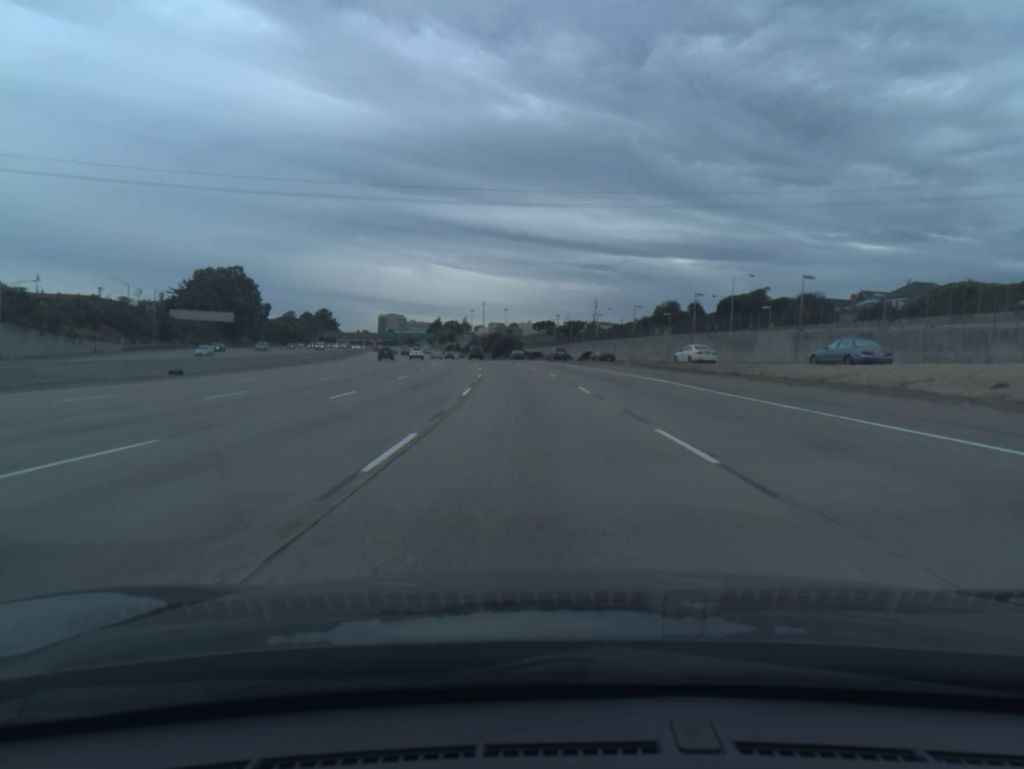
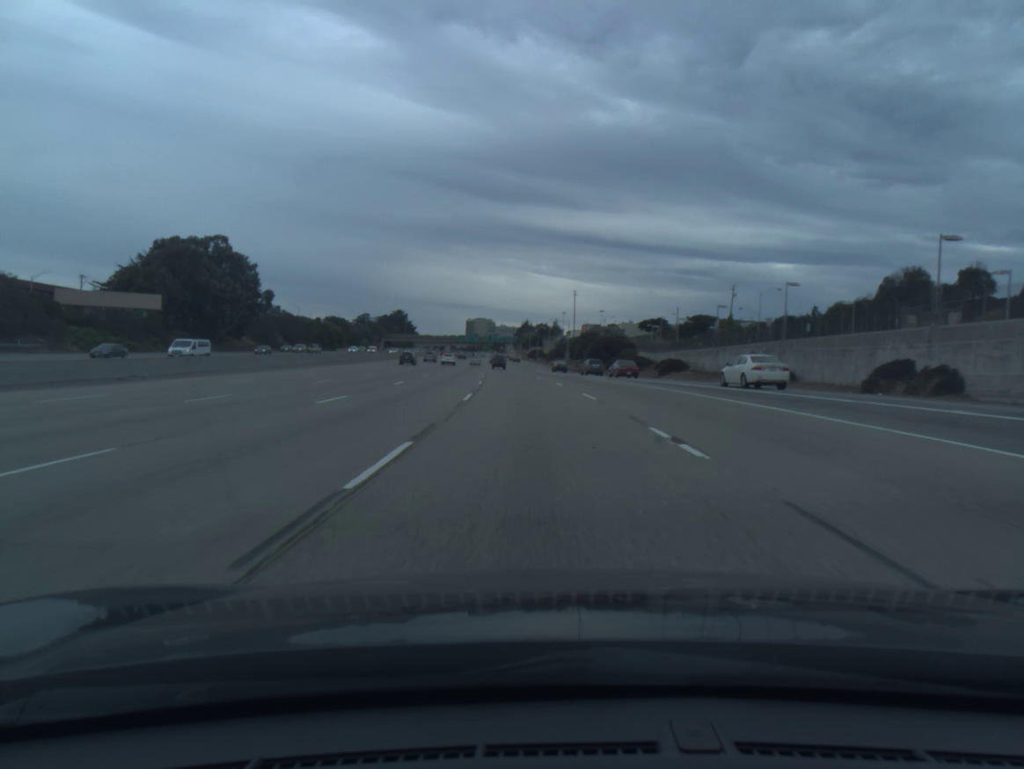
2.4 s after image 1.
(-4.5, +73.4) m; -7°
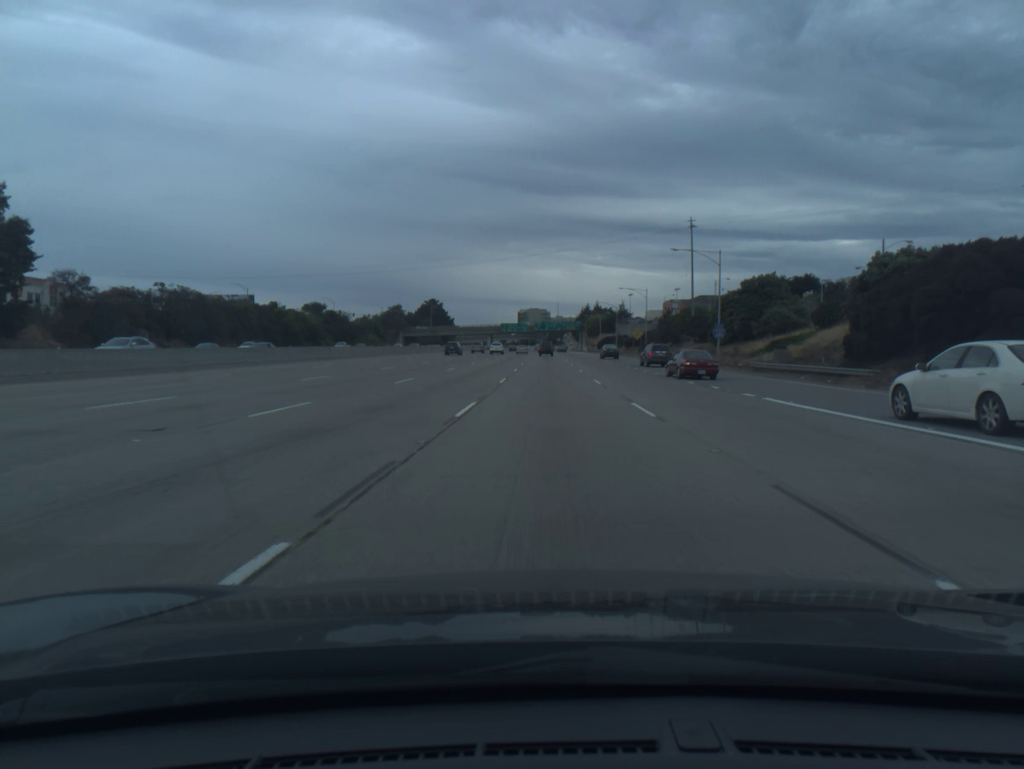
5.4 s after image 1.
(-5.0, +92.4) m; -4°
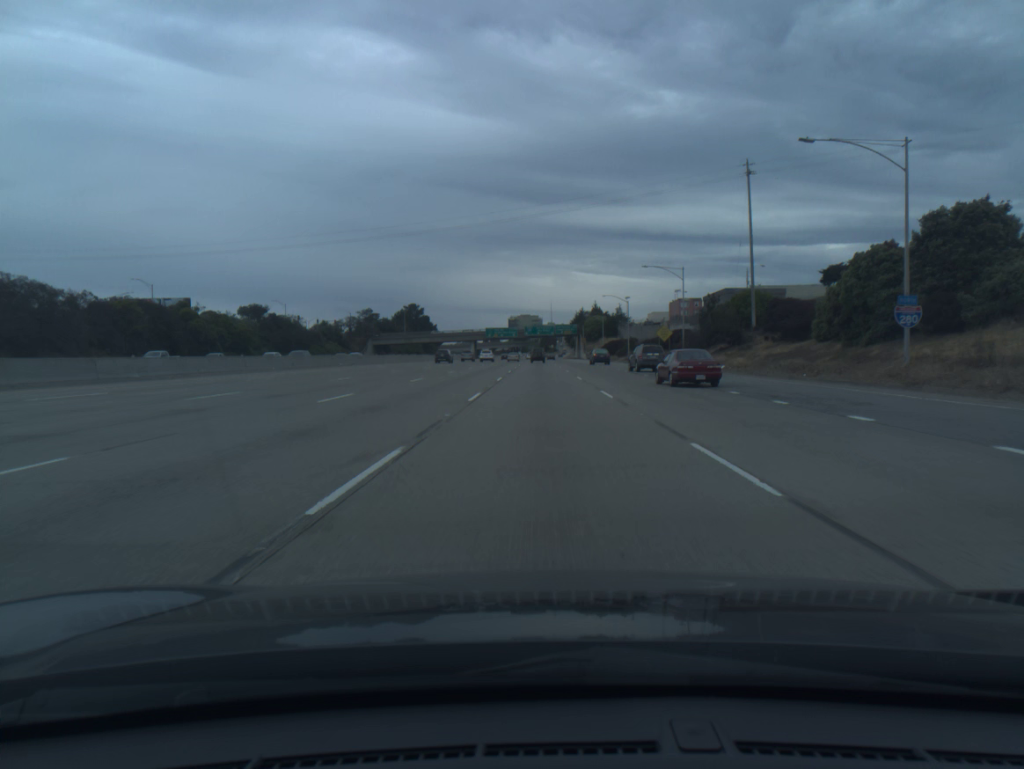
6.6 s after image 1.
(+0.2, +37.2) m; +1°
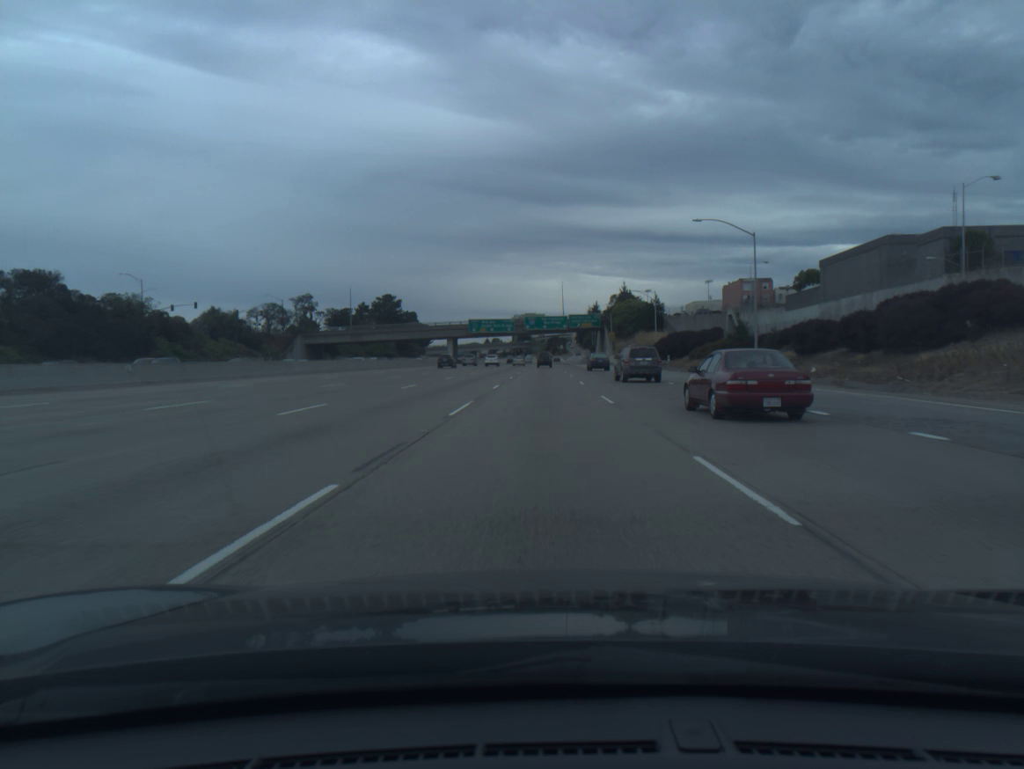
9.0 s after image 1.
(-0.2, +74.2) m; 0°
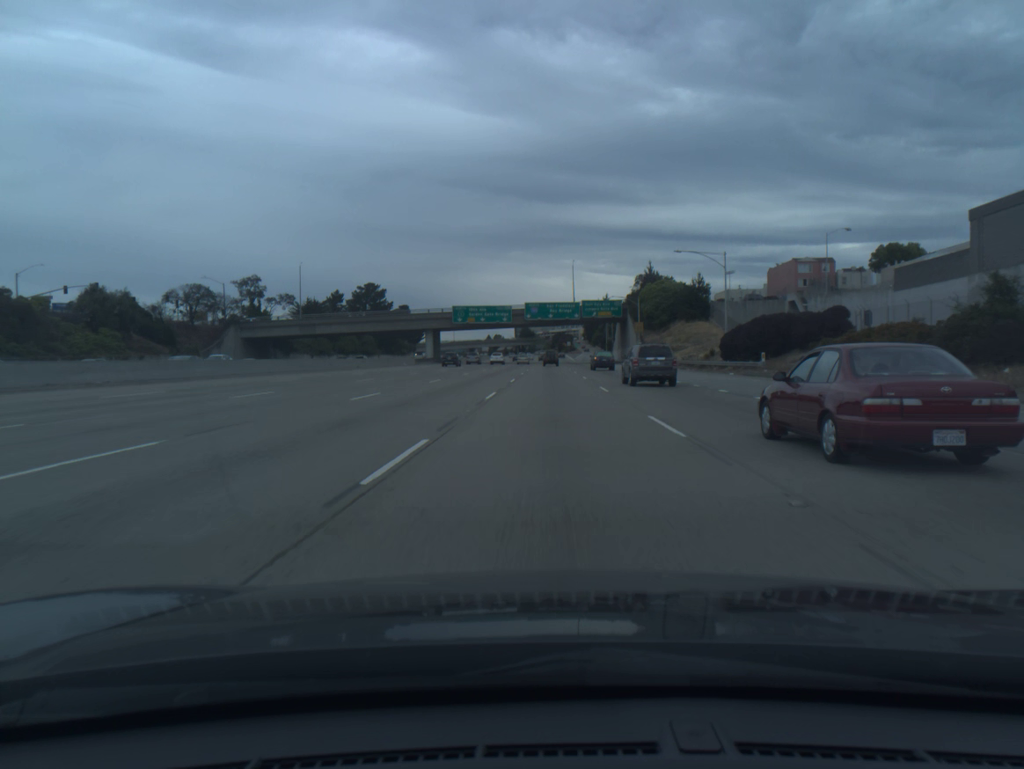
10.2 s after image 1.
(-0.1, +37.3) m; 0°
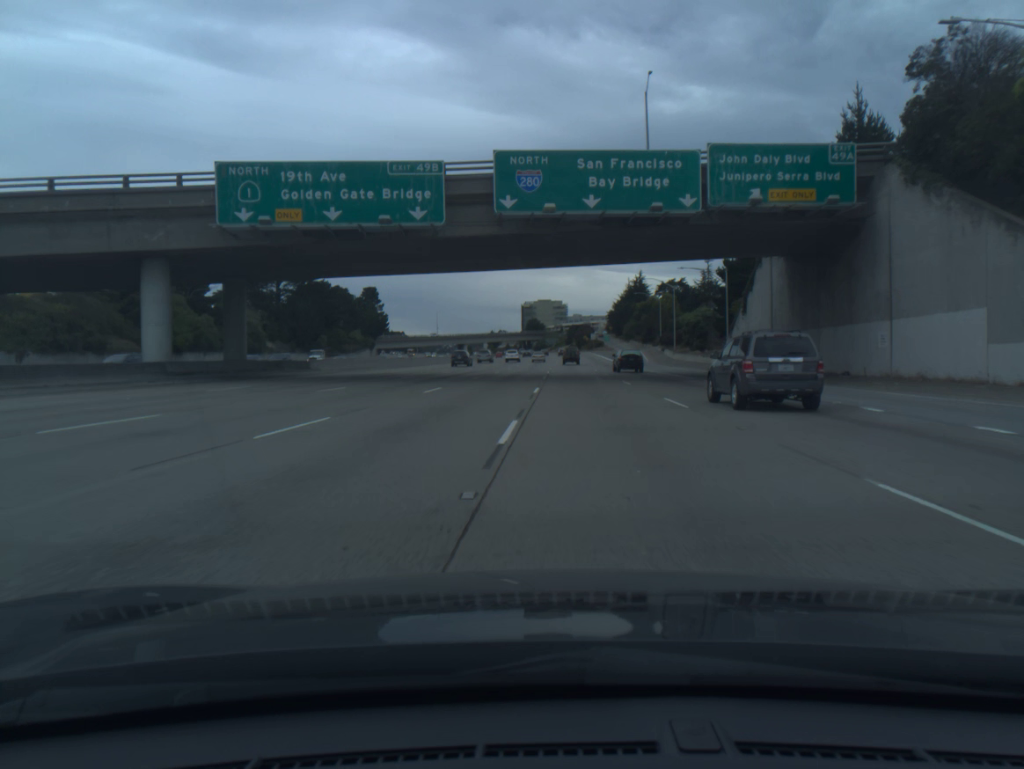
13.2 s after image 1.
(-0.3, +95.8) m; -1°
